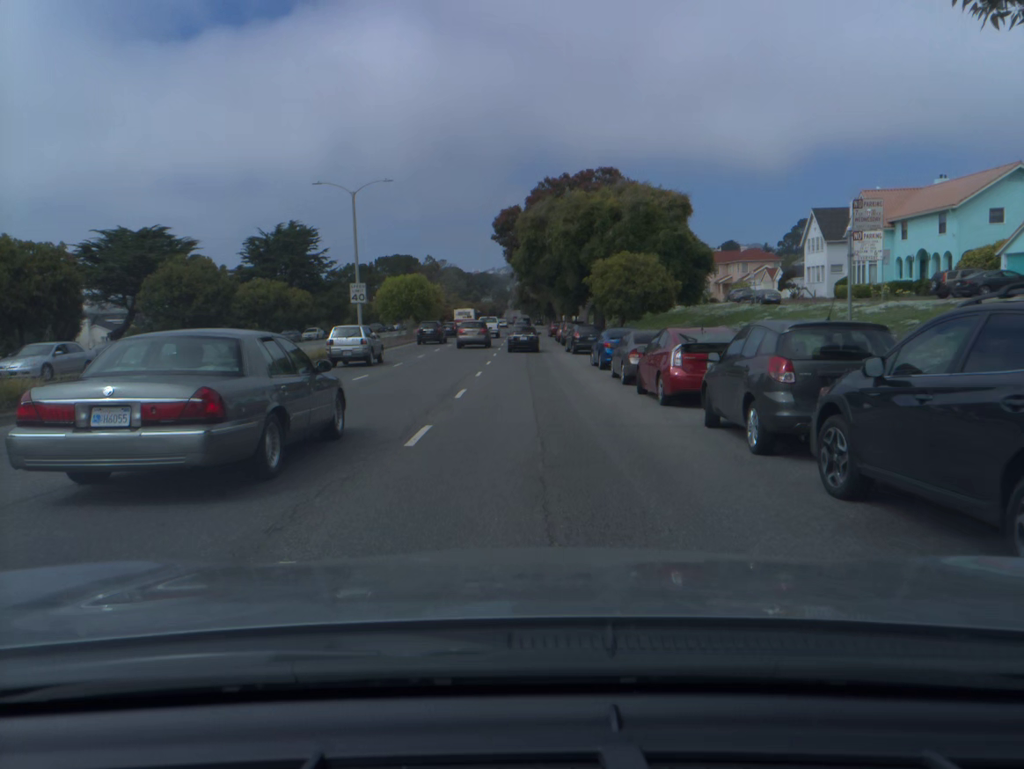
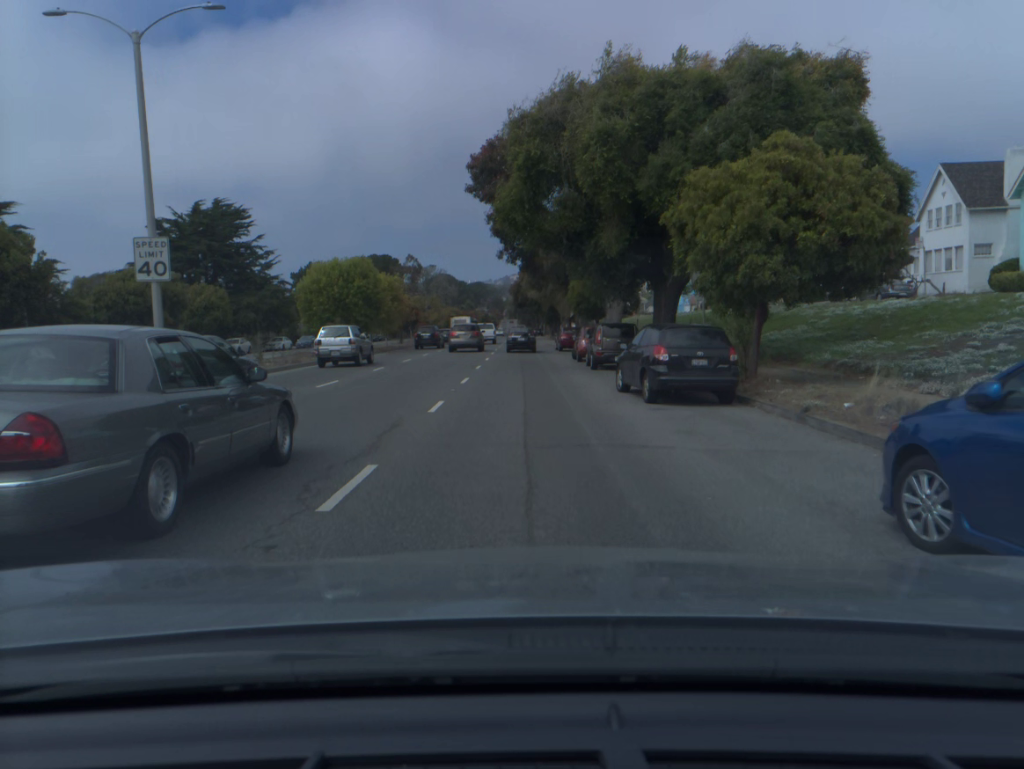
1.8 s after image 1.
(+0.1, +25.2) m; 0°
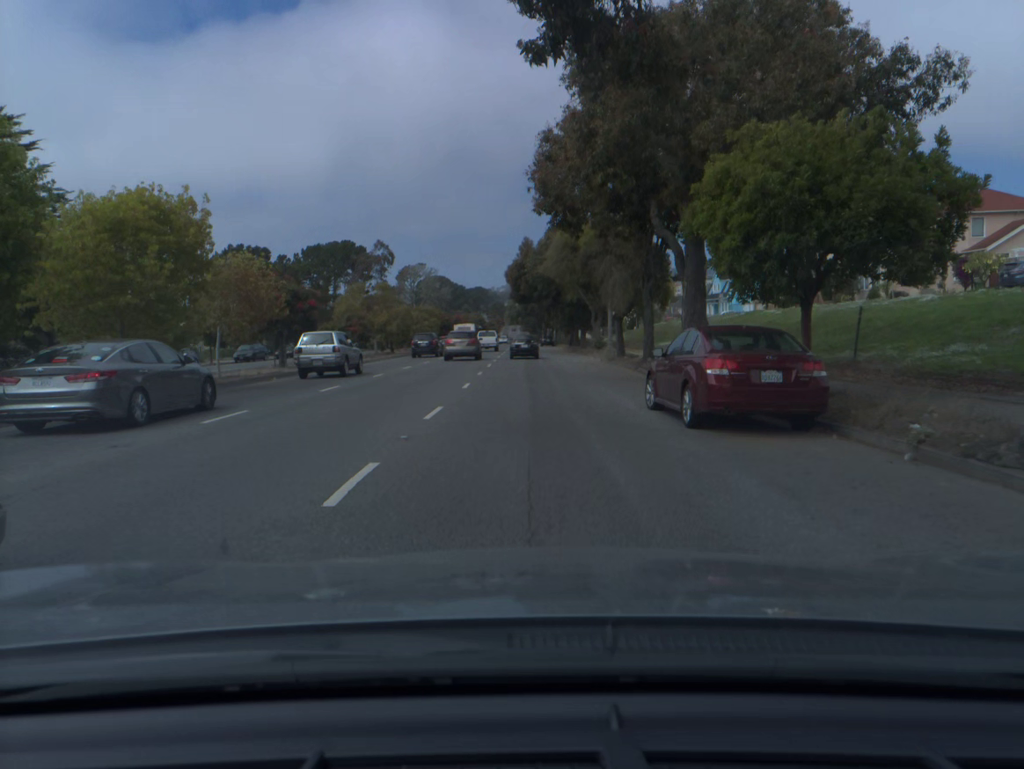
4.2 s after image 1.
(-0.1, +36.9) m; 0°
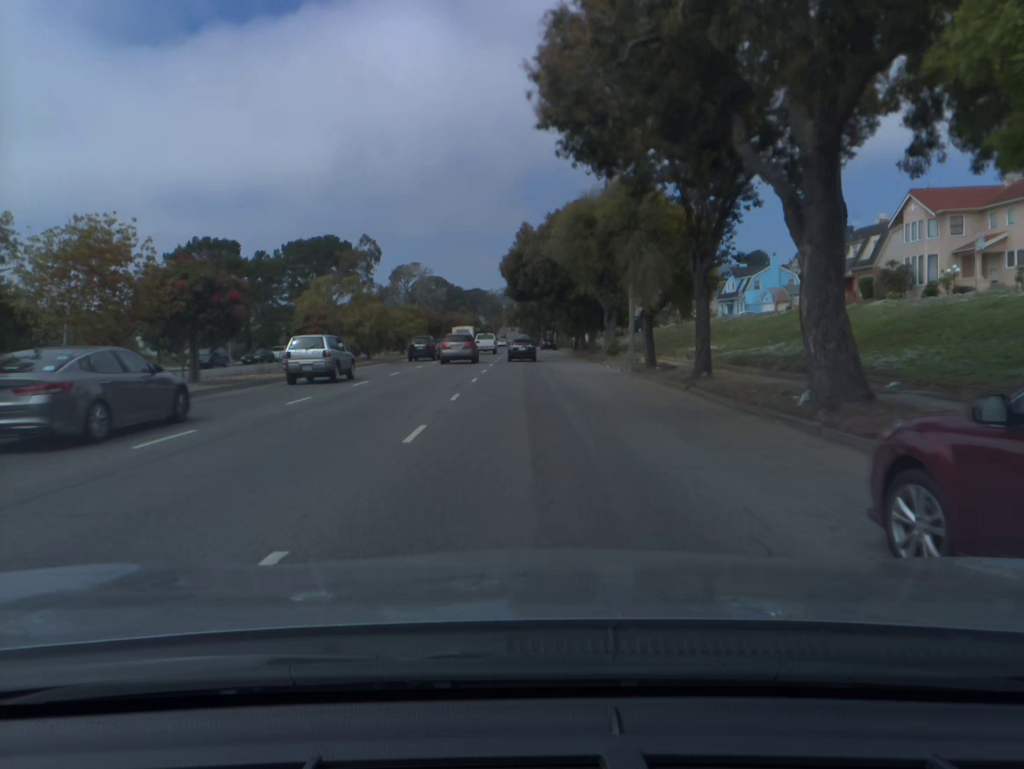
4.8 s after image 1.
(0.0, +9.5) m; 0°
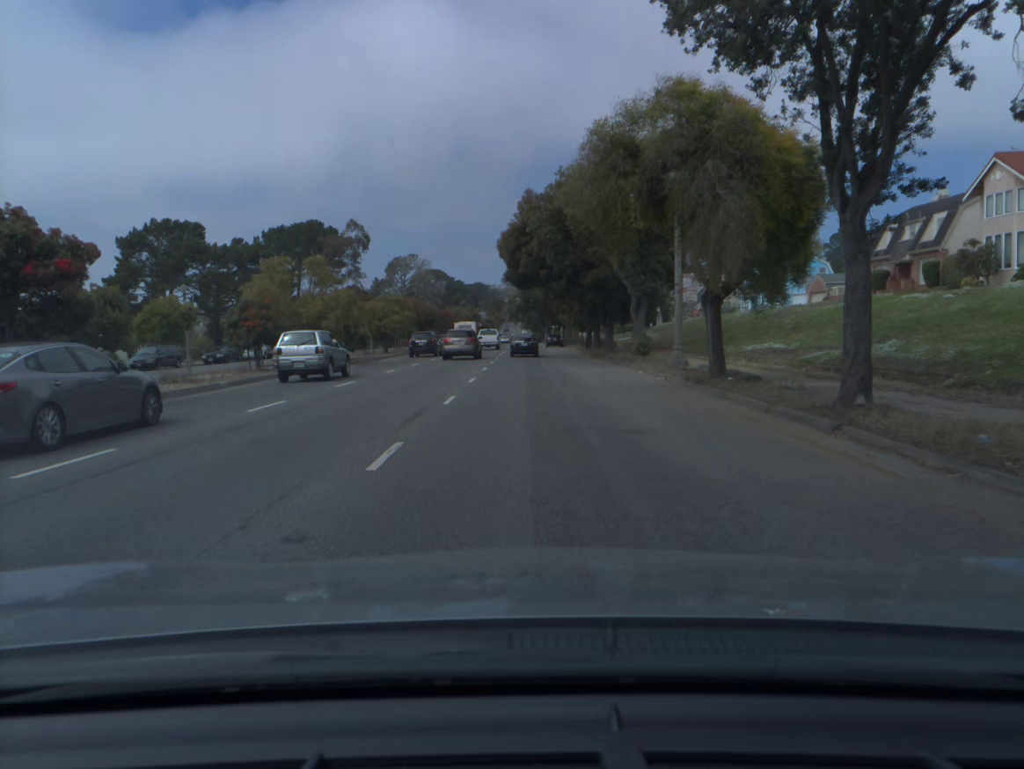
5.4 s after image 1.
(0.0, +9.7) m; 0°
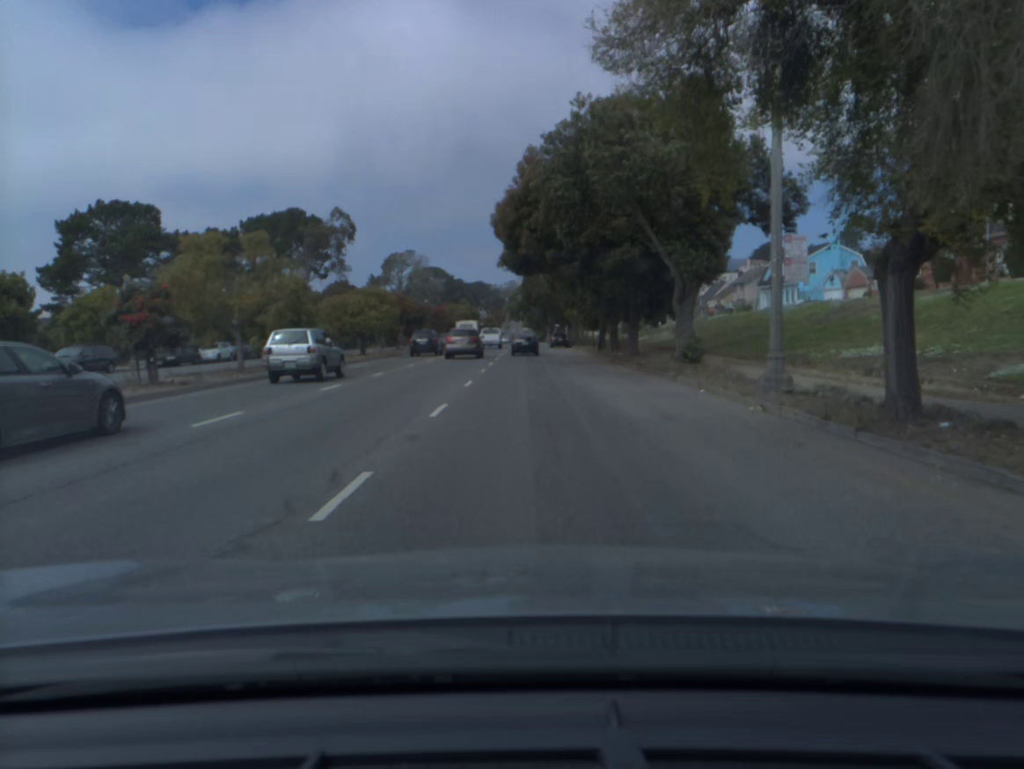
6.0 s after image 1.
(0.0, +9.8) m; 0°
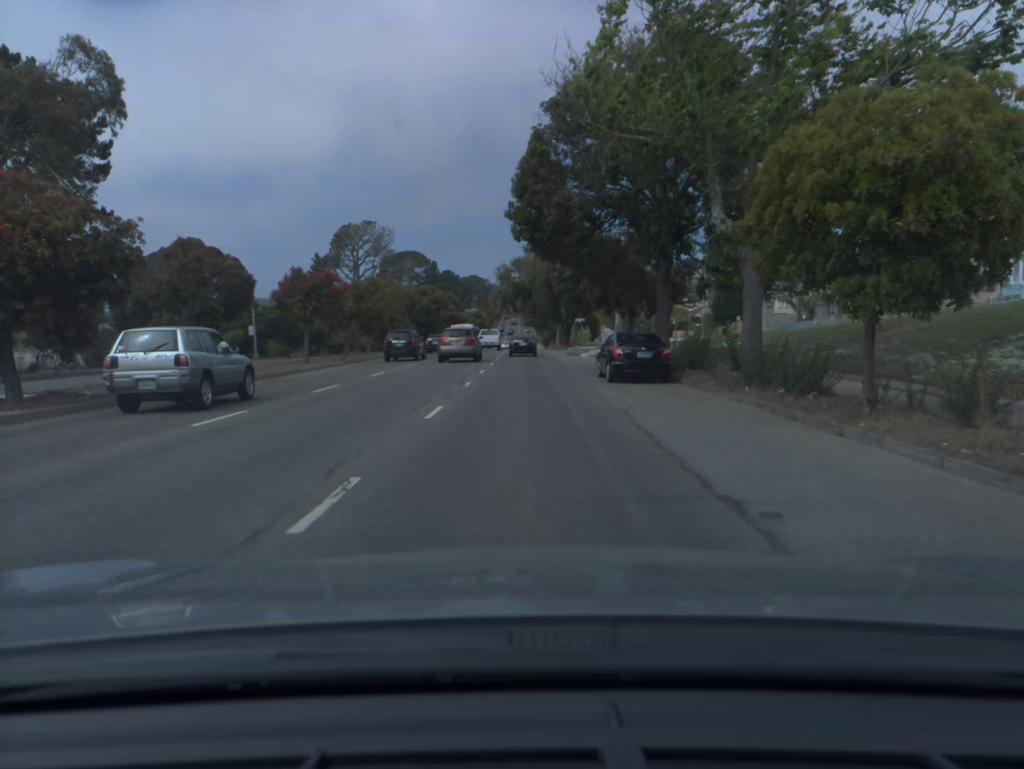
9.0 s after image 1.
(+0.2, +51.0) m; 0°
